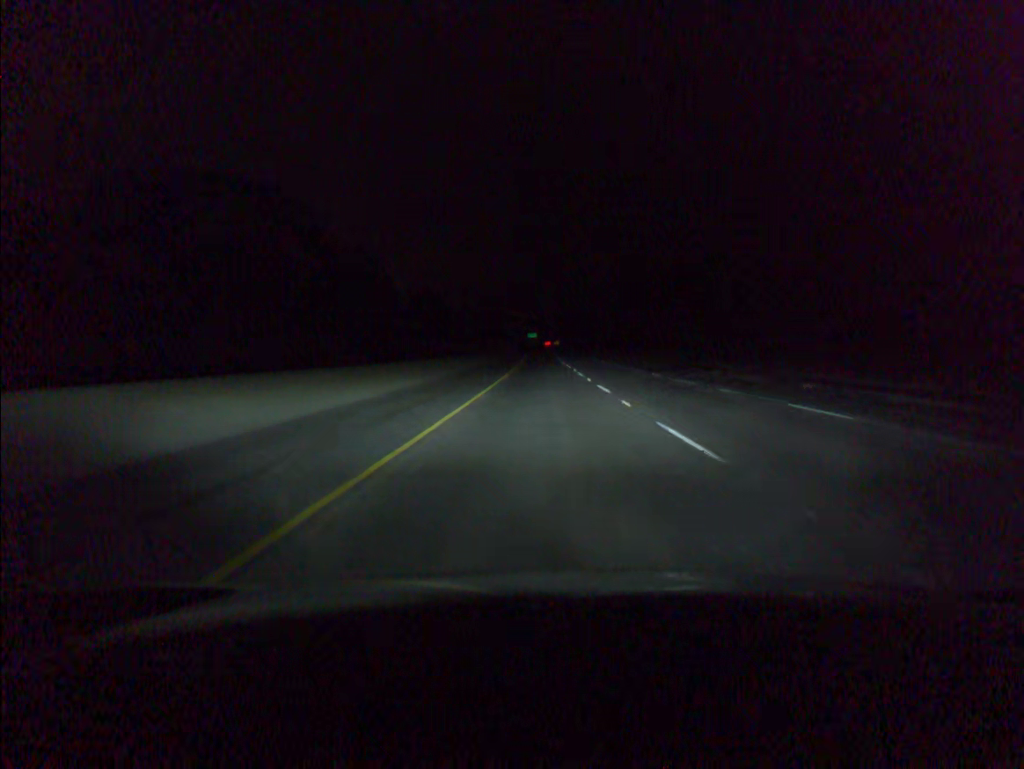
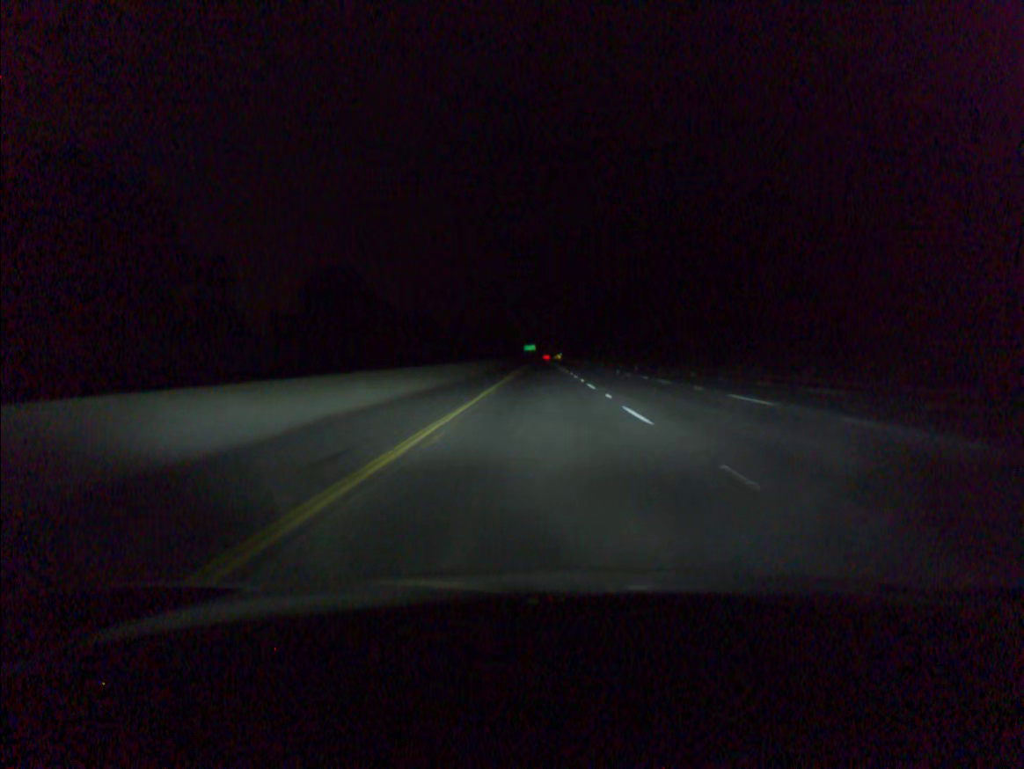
(-0.3, +97.2) m; 0°
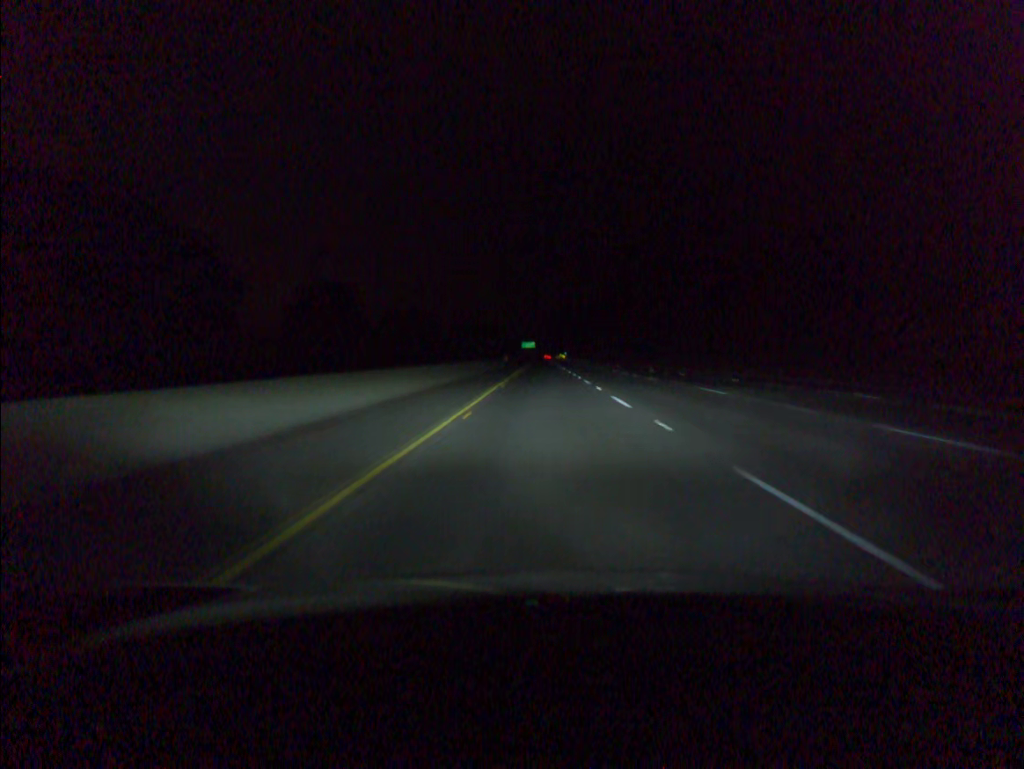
(-0.1, +97.0) m; 0°
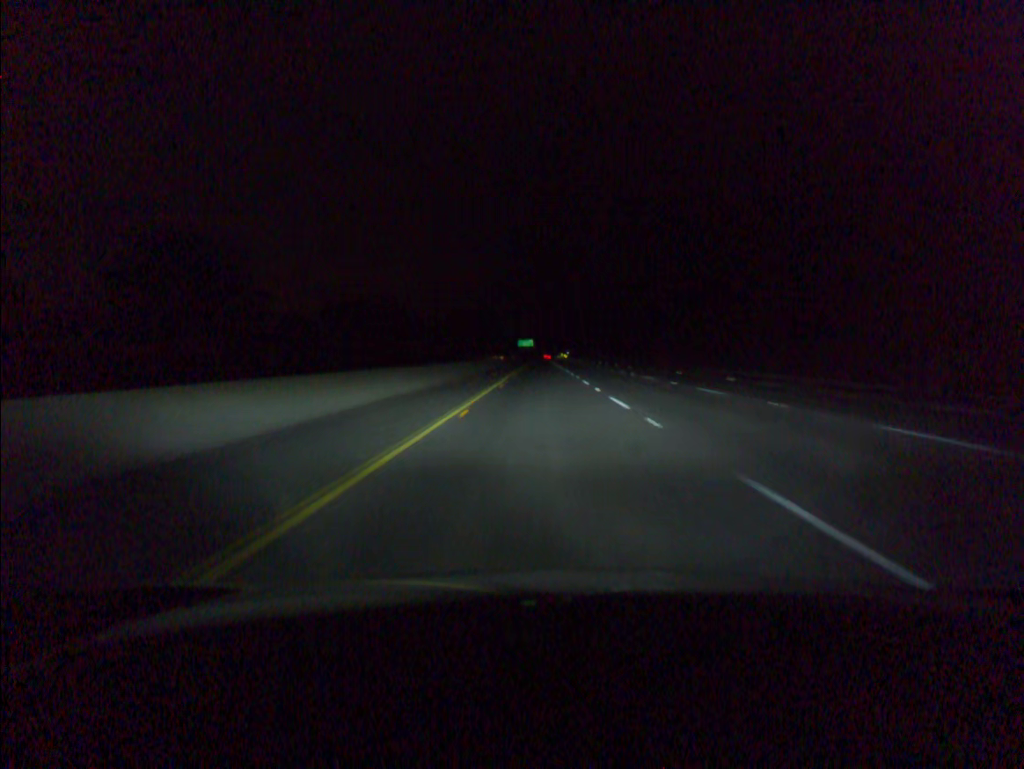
(+0.1, +58.3) m; 0°
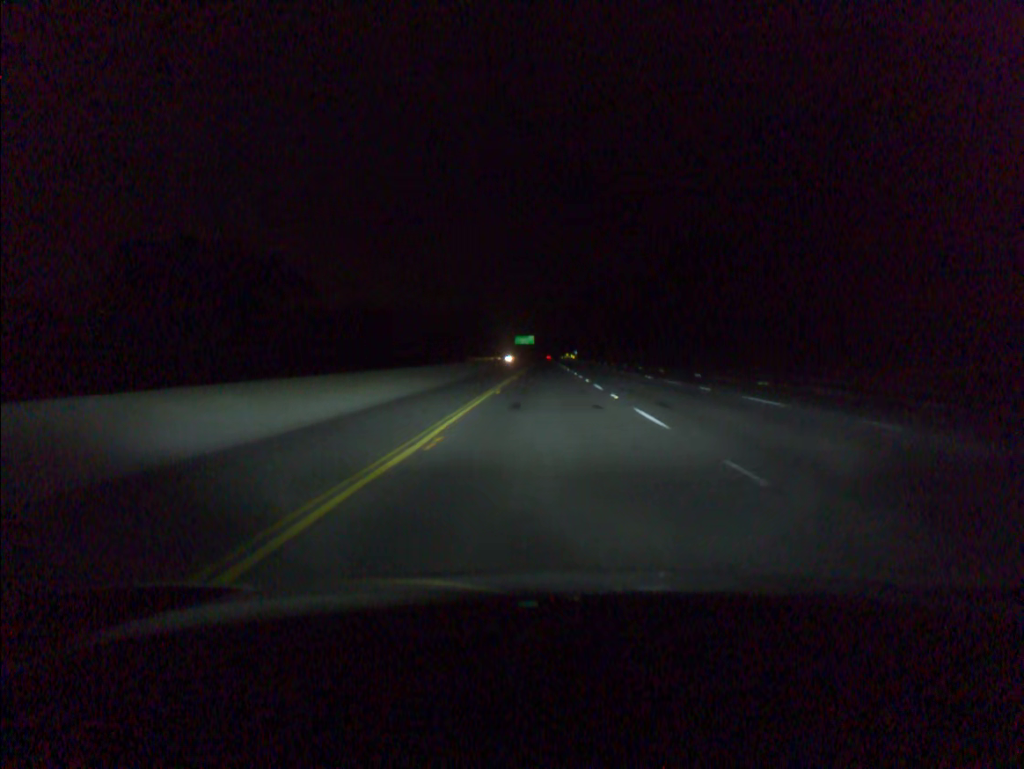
(-0.2, +78.0) m; 0°
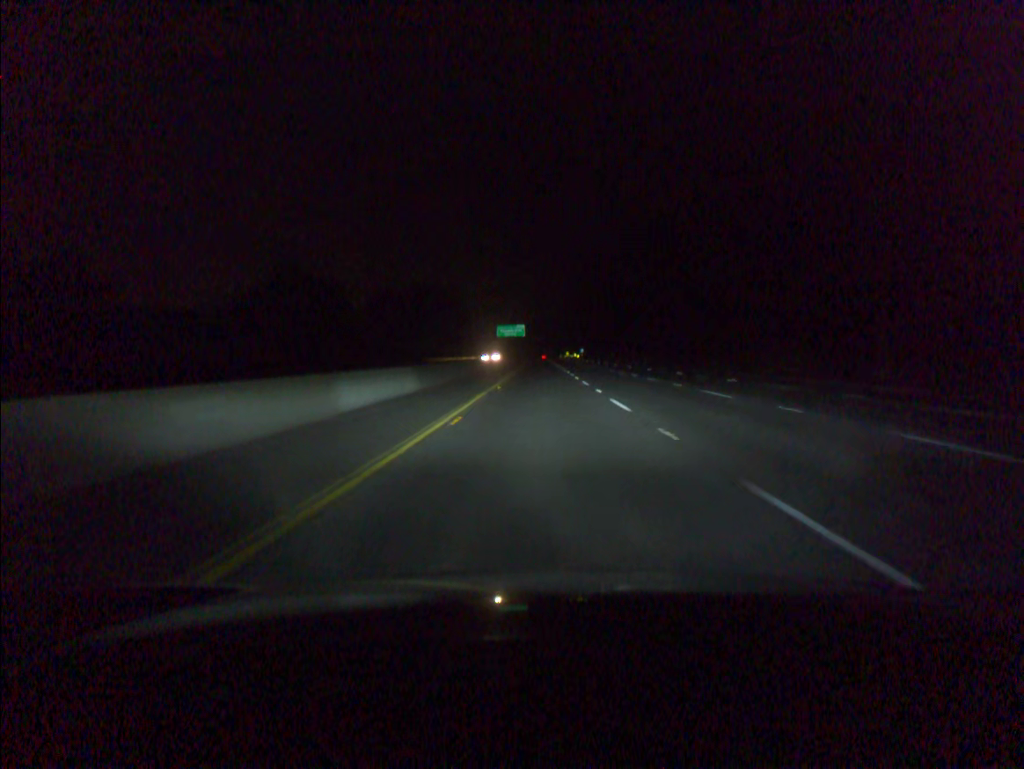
(+0.4, +97.9) m; 0°
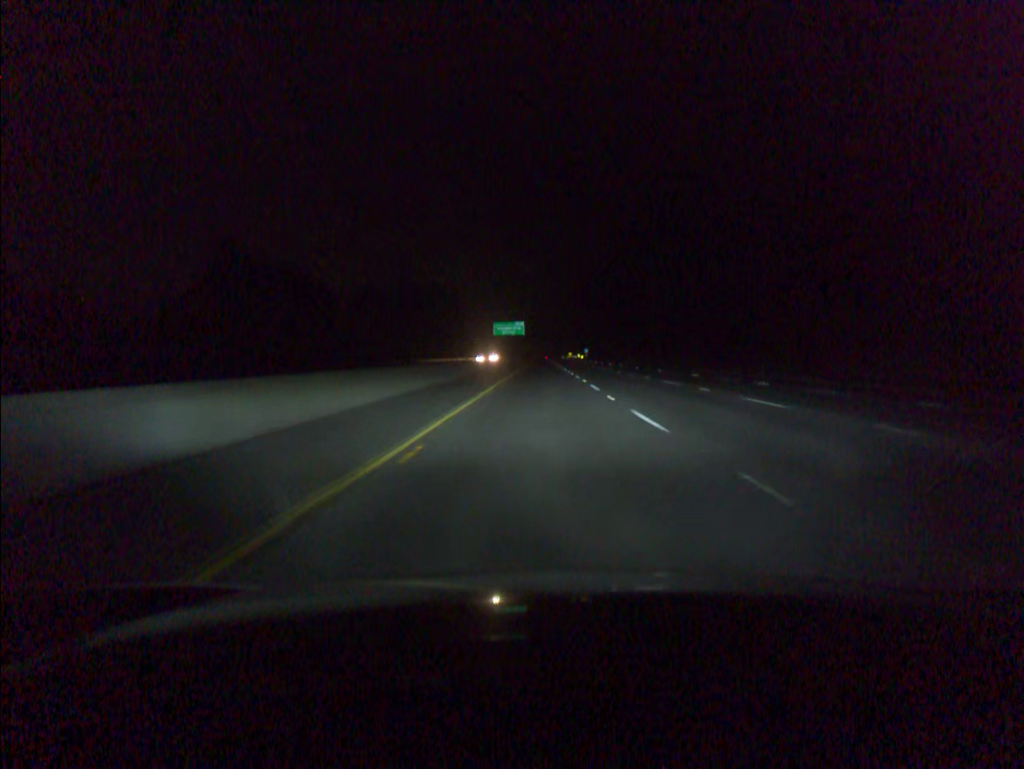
(0.0, +19.6) m; 0°
